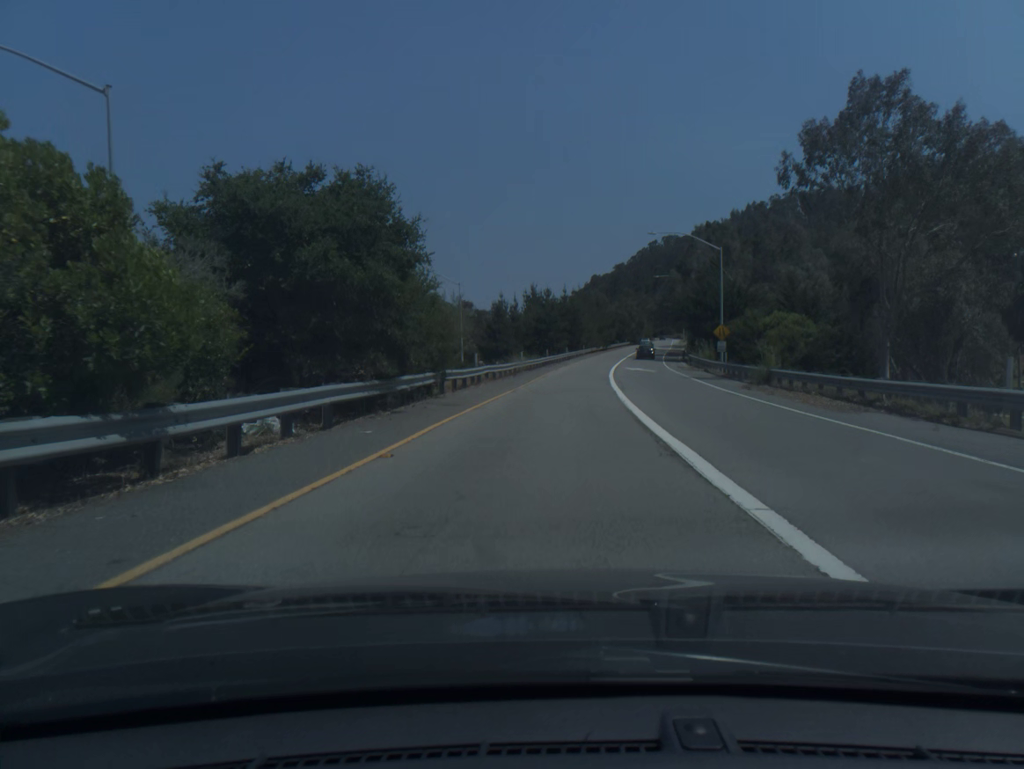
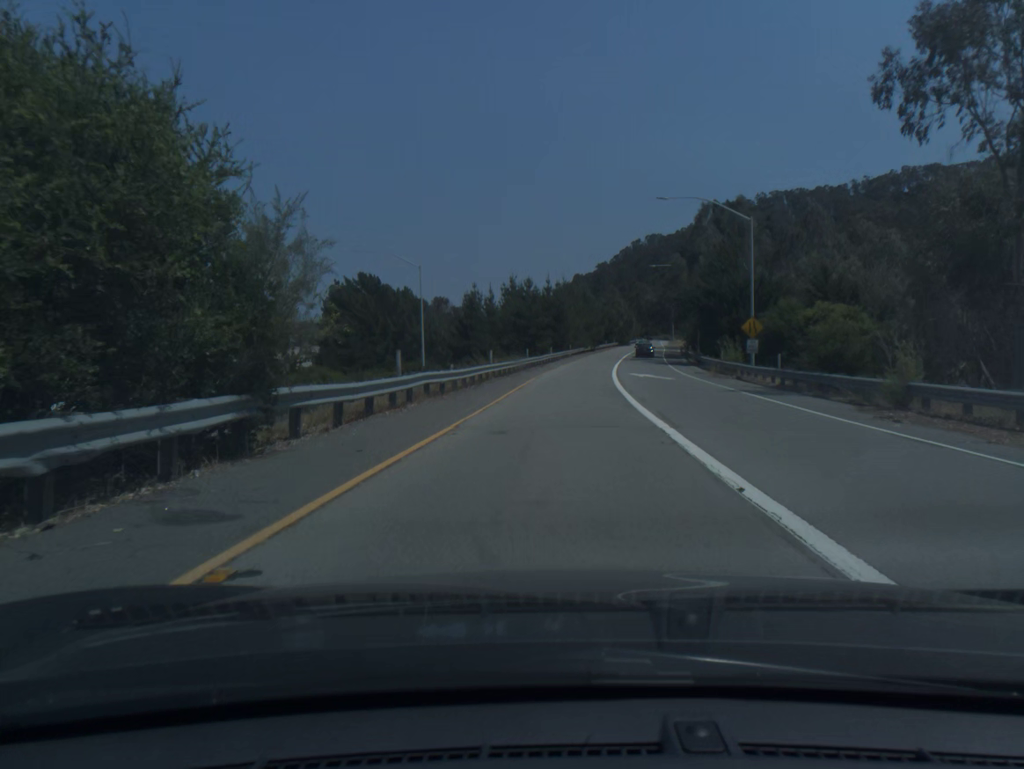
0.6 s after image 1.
(+0.1, +13.2) m; +1°
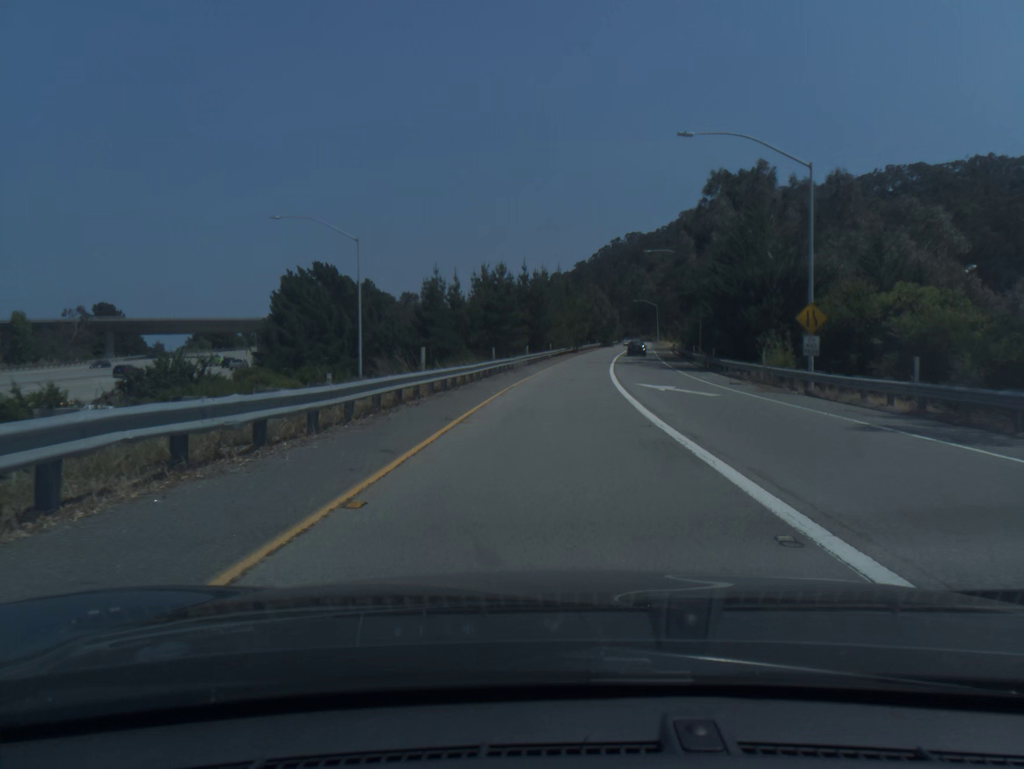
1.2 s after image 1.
(+0.2, +13.2) m; +1°
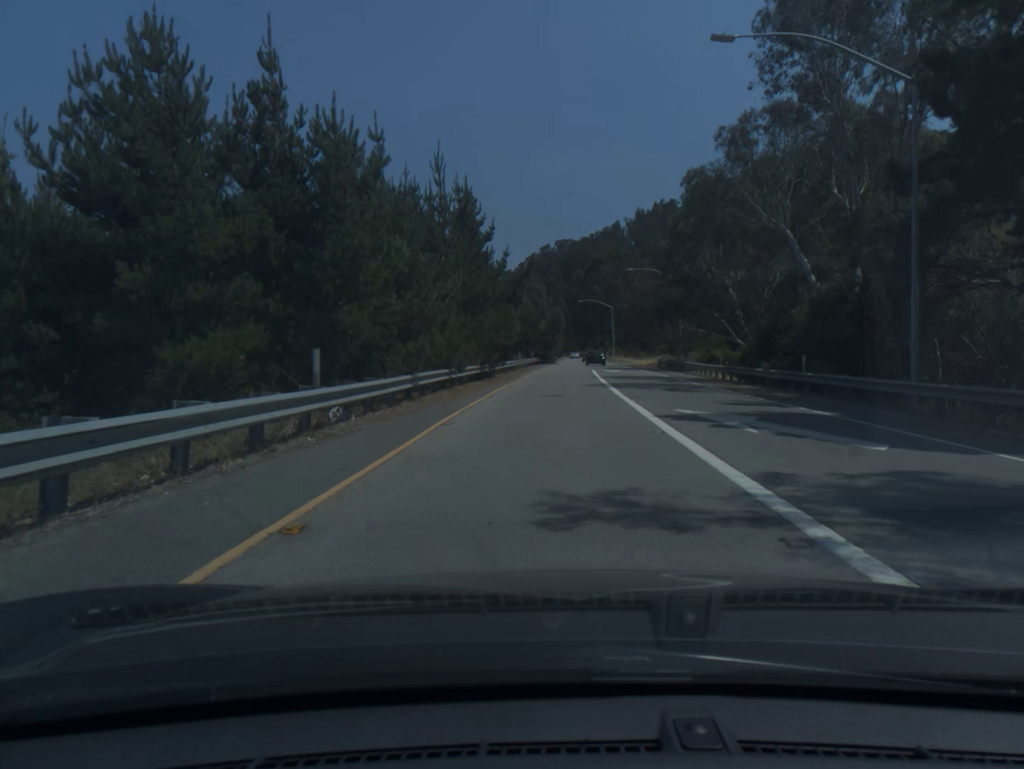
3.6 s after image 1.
(+2.8, +52.8) m; +5°
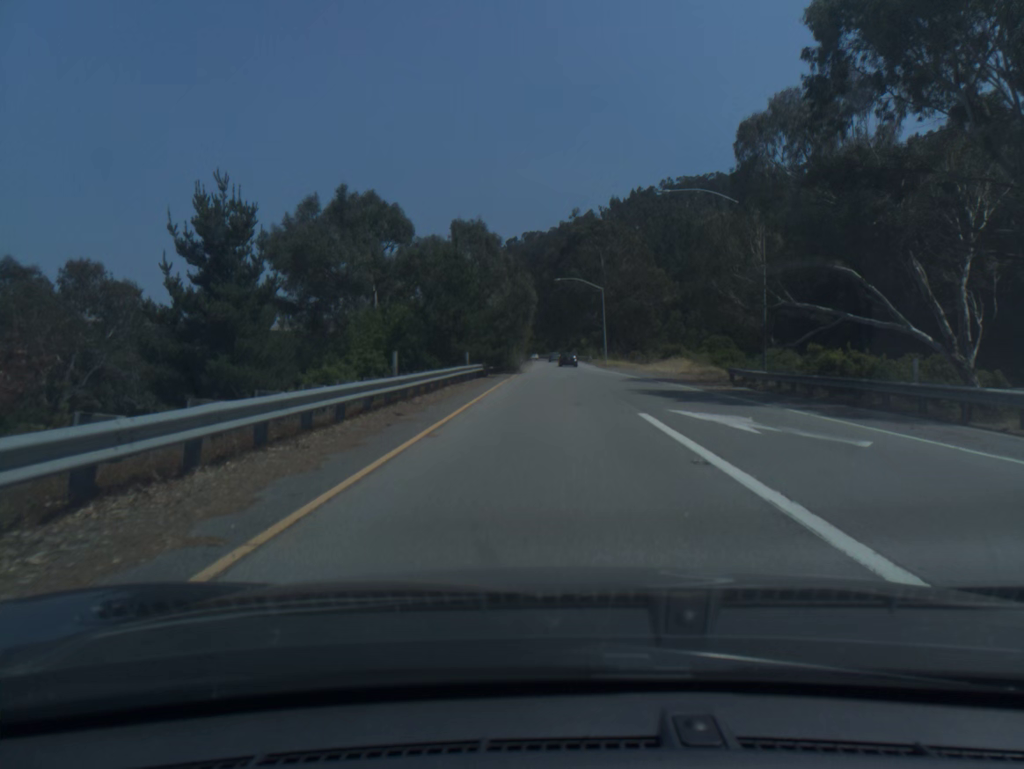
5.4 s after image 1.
(+0.9, +39.6) m; +3°
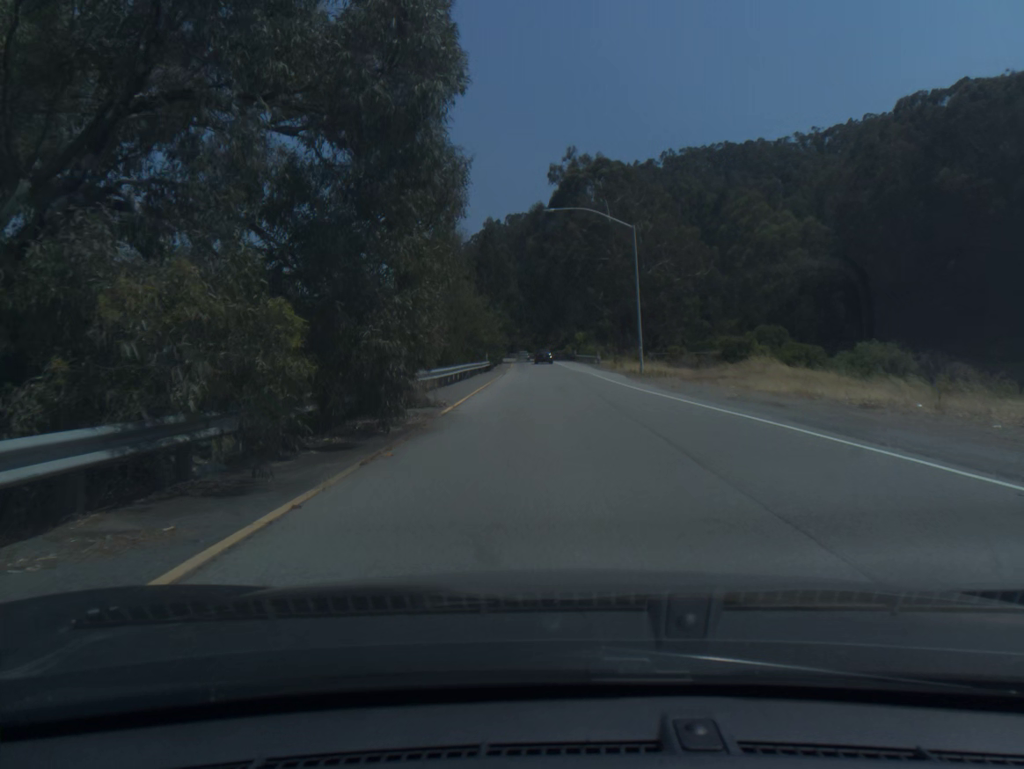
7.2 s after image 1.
(+0.3, +39.7) m; +1°
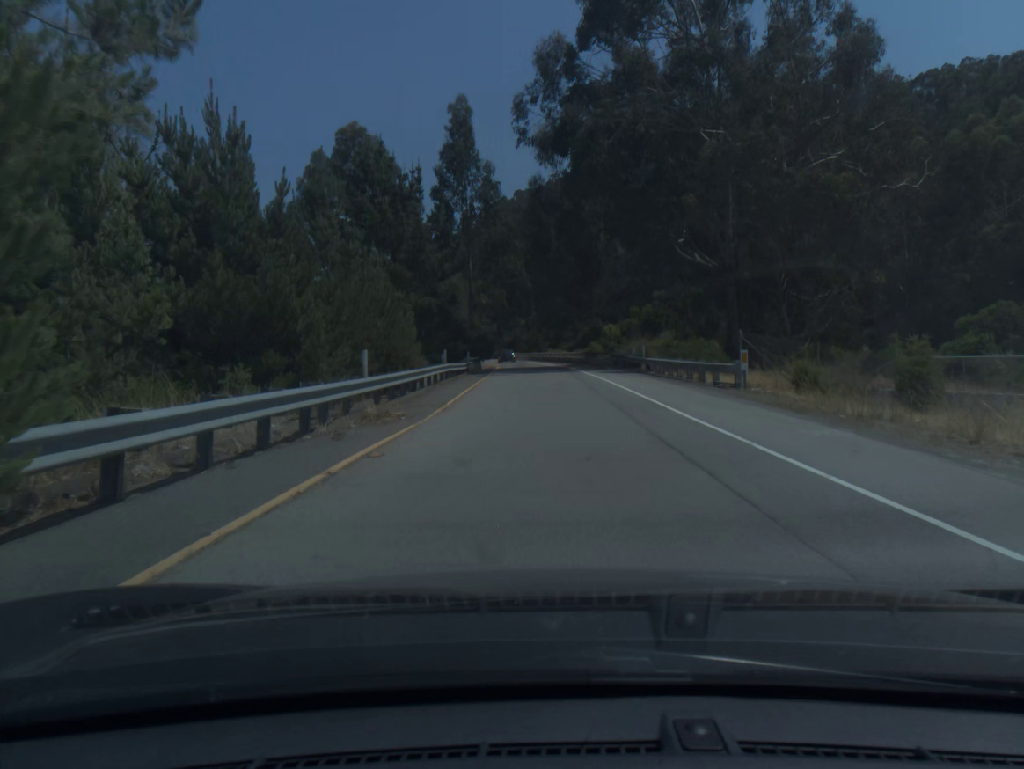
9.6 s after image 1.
(-0.5, +53.1) m; -1°
